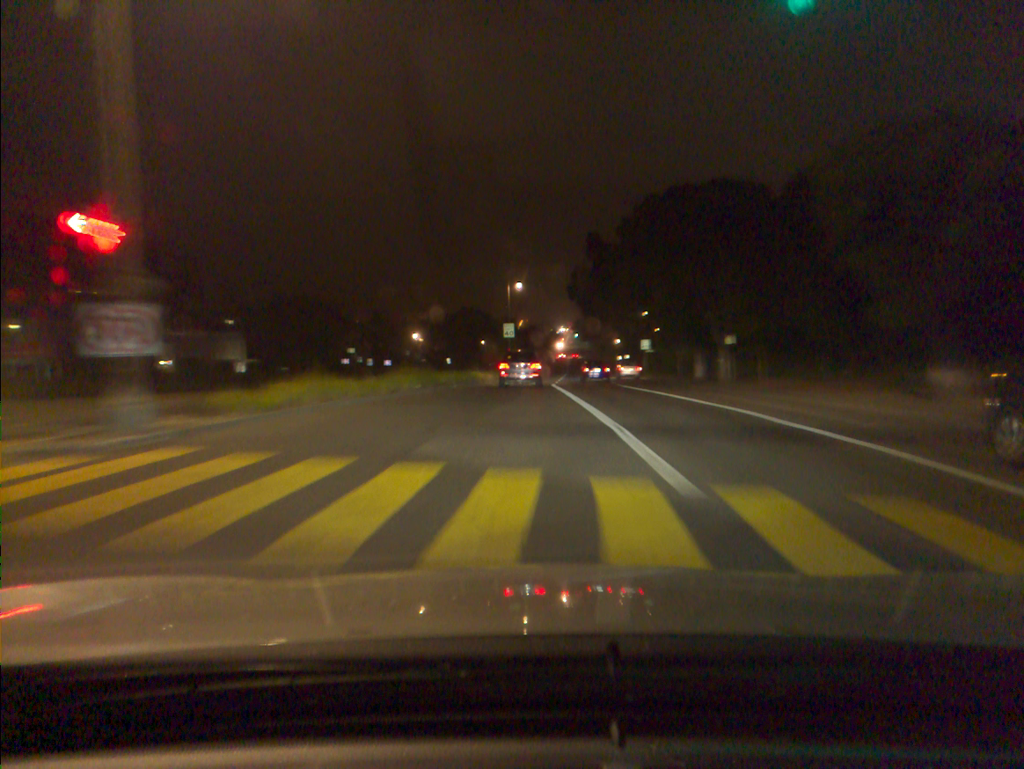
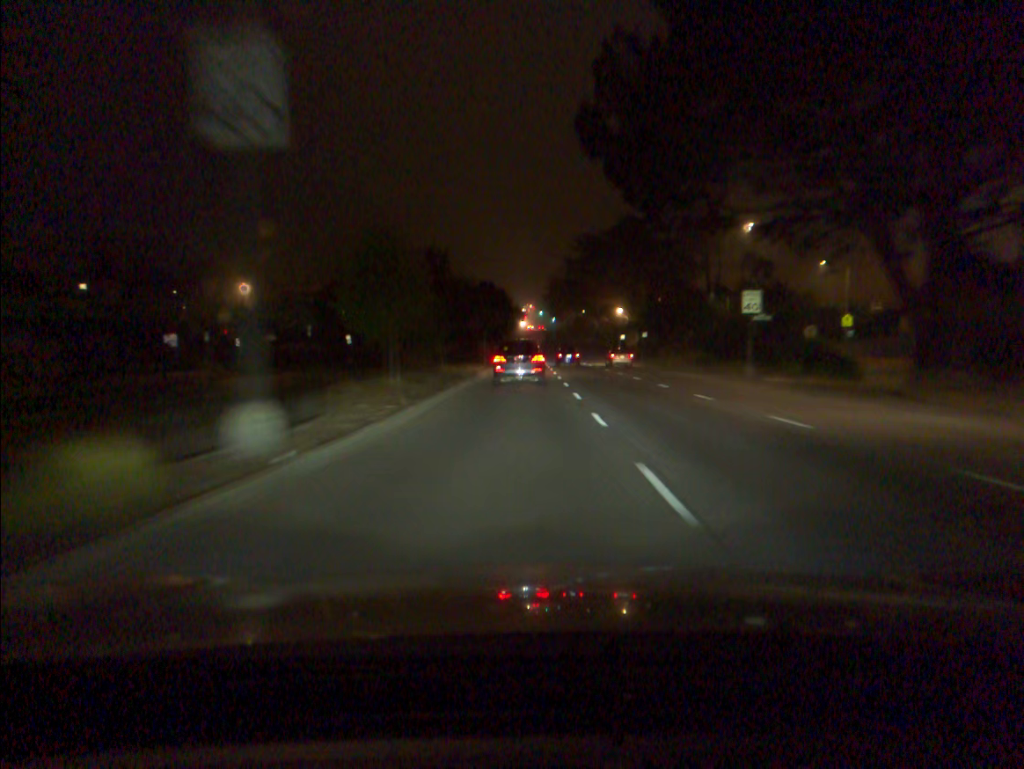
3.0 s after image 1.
(+1.2, +58.3) m; +3°
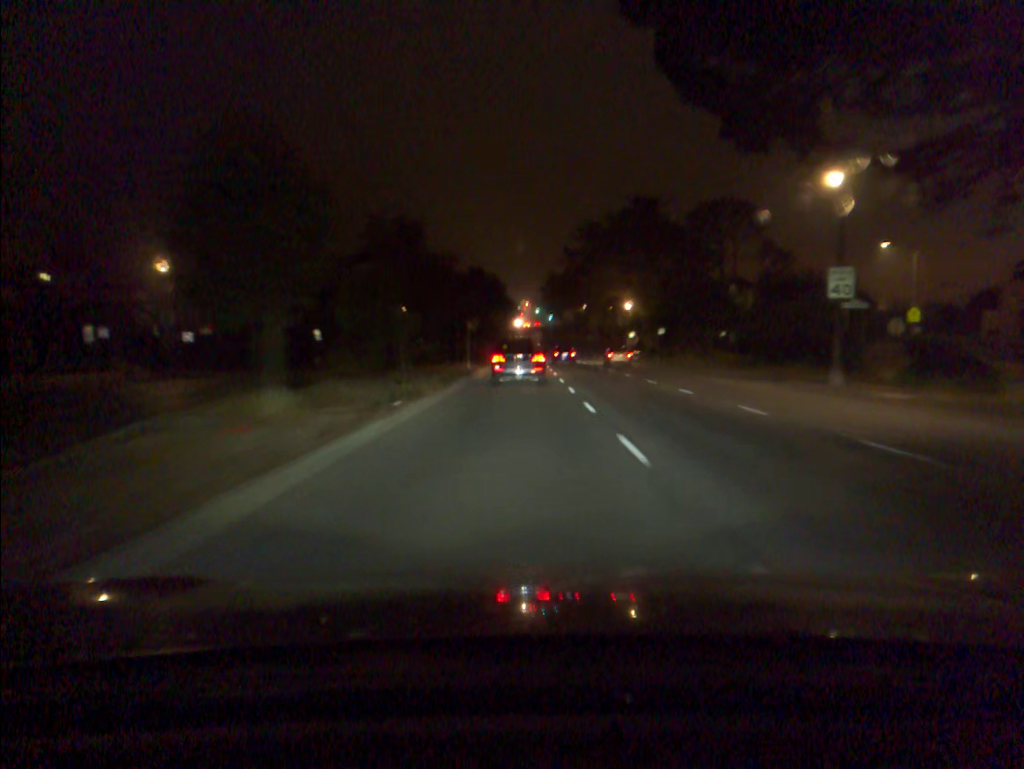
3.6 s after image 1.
(0.0, +11.9) m; 0°
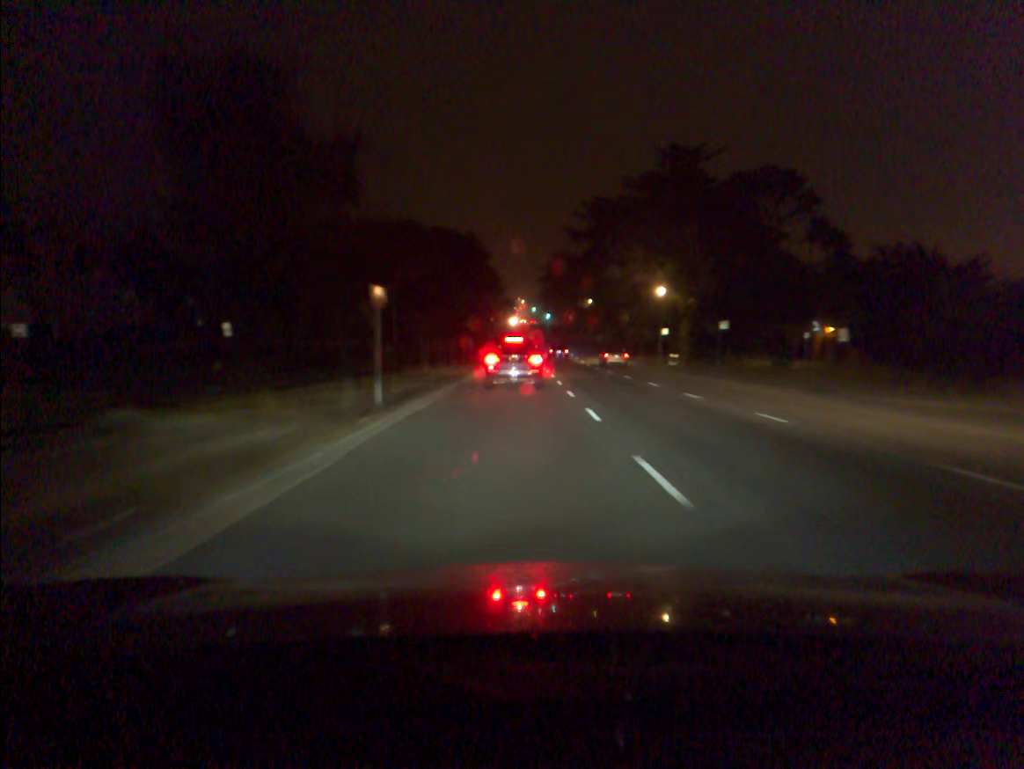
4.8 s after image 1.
(+0.1, +24.0) m; 0°
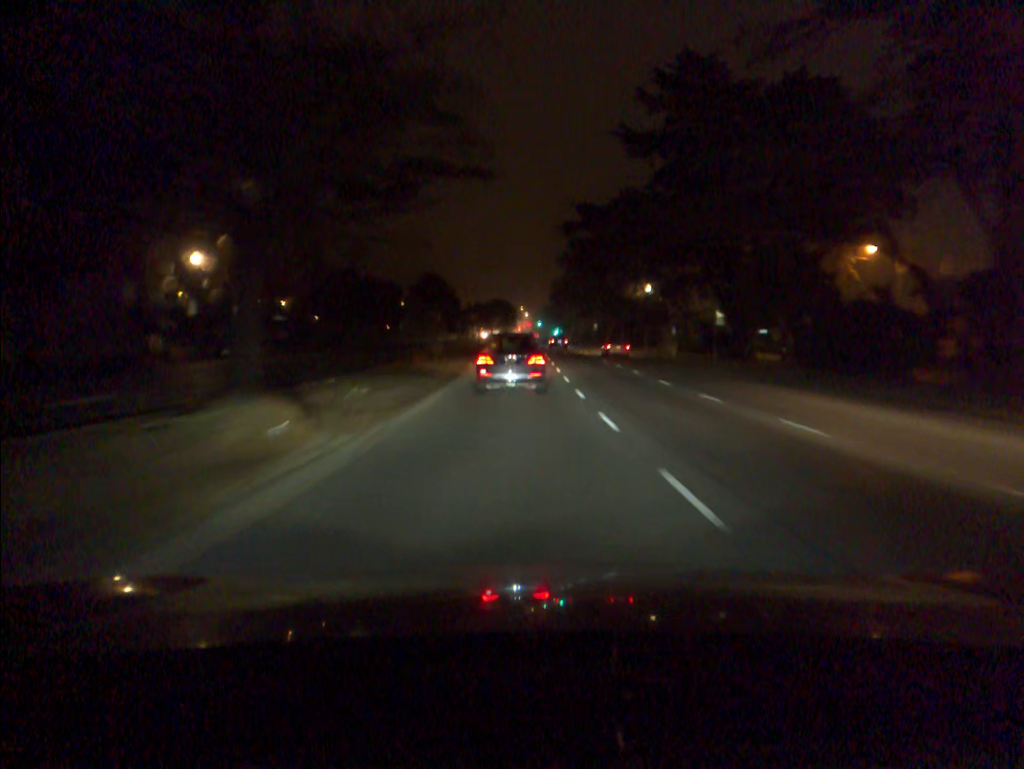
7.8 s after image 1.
(-0.1, +59.0) m; 0°
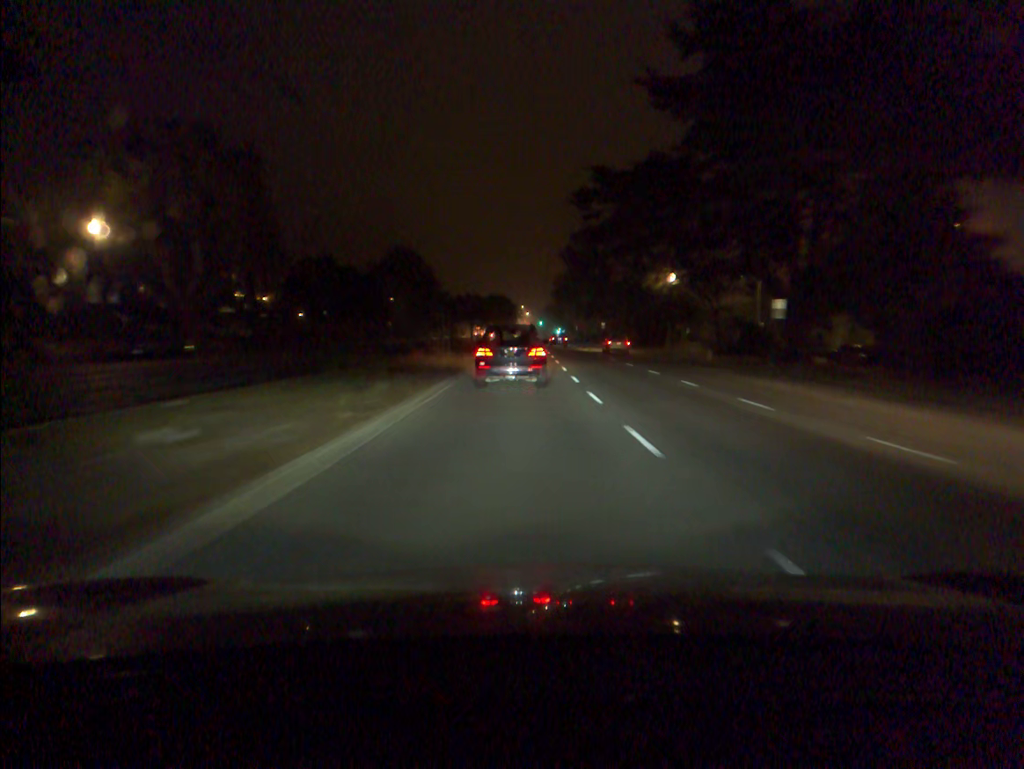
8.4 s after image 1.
(0.0, +11.2) m; 0°
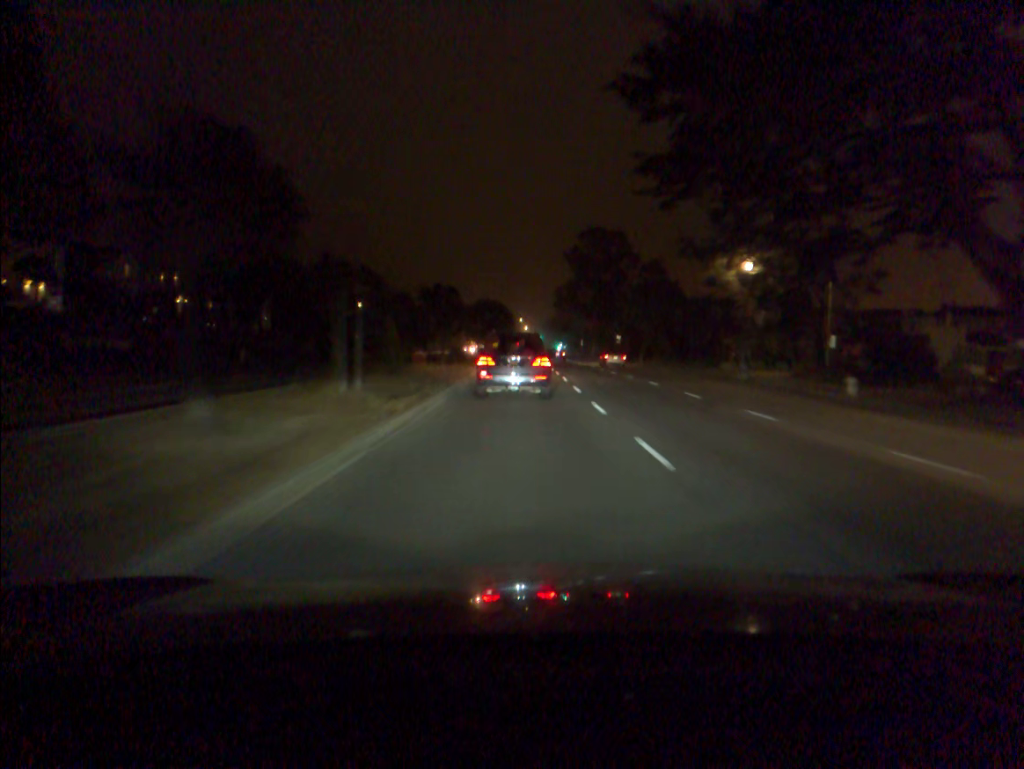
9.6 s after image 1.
(0.0, +22.3) m; 0°
